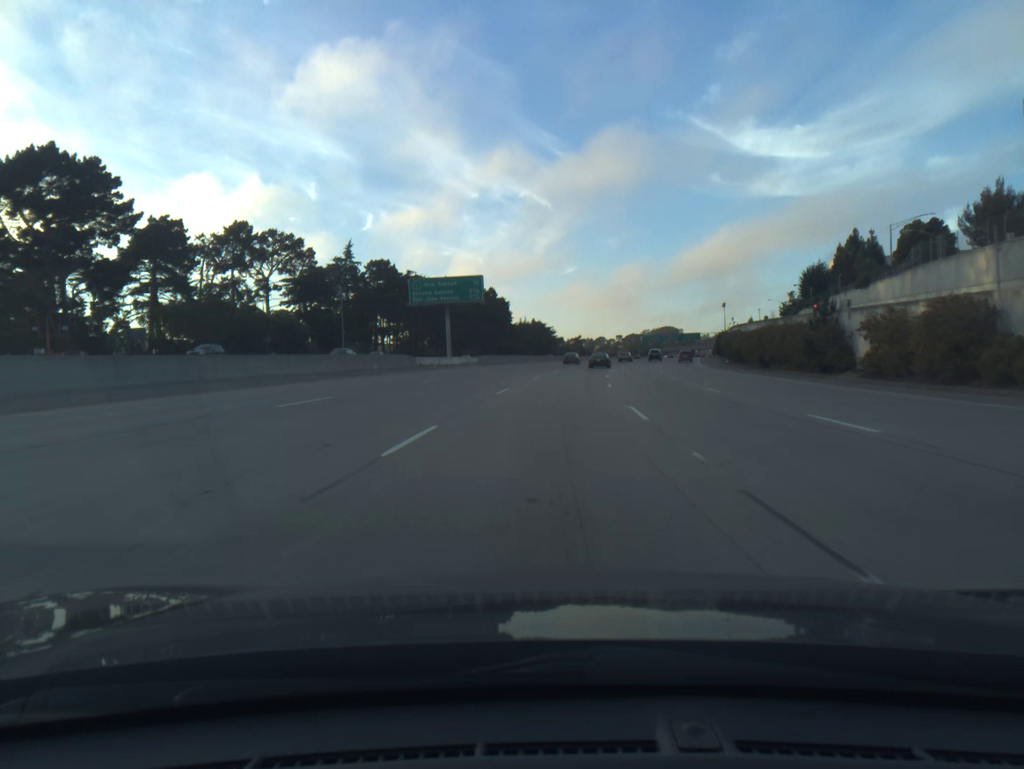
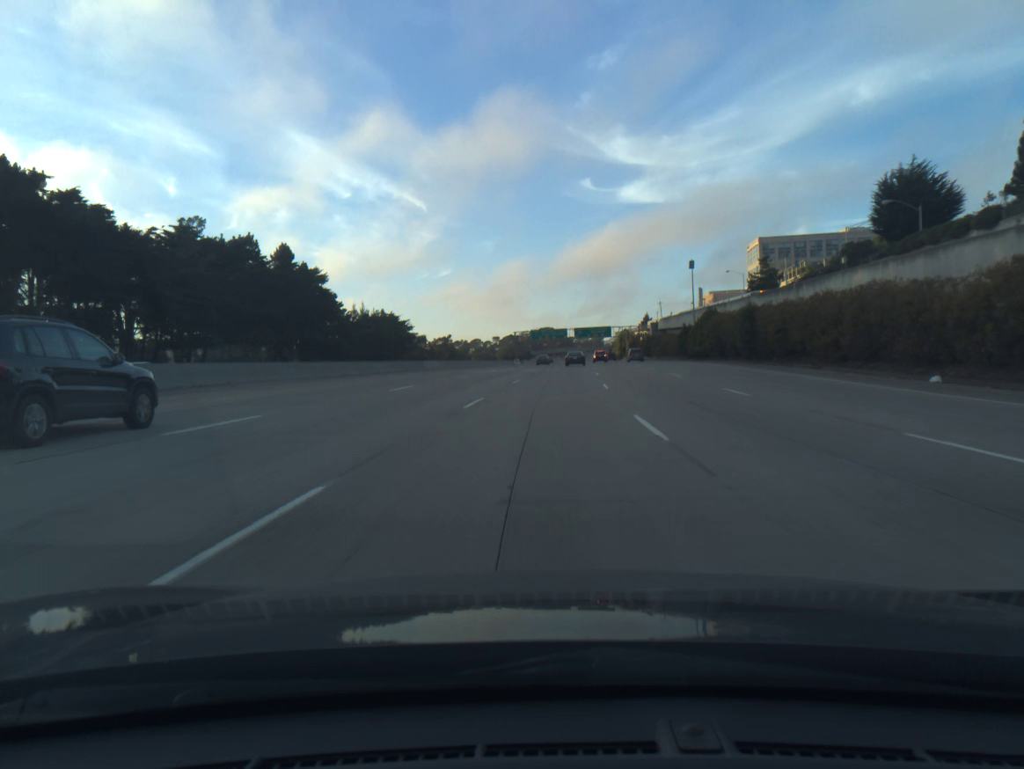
(+7.7, +91.1) m; +9°
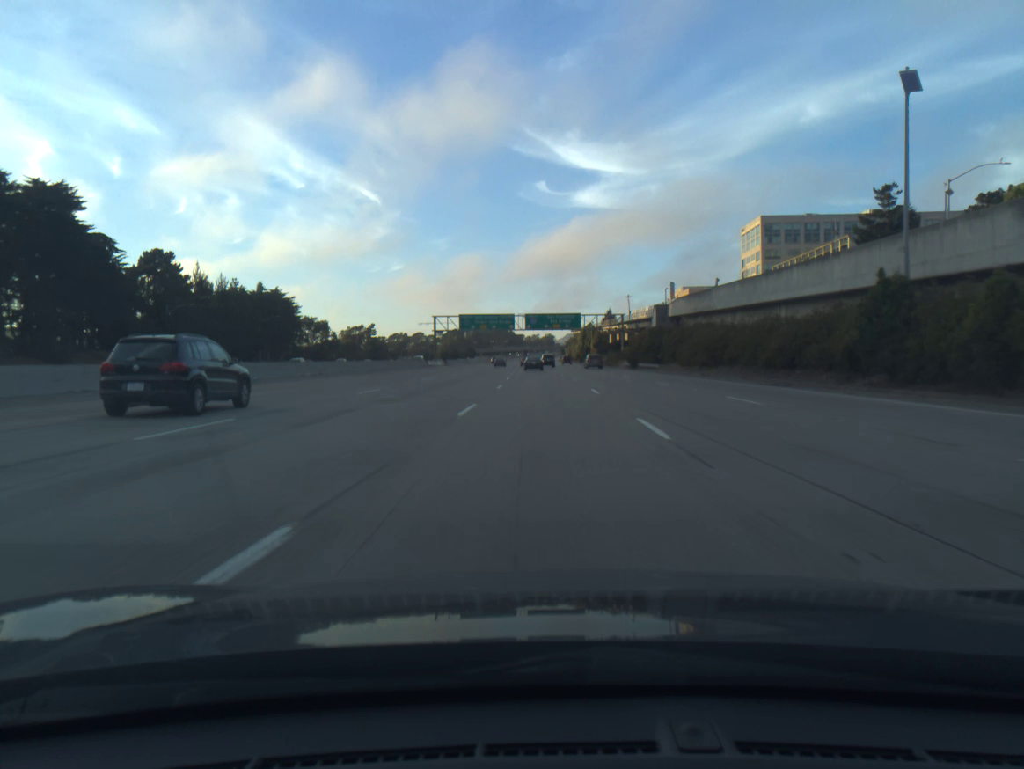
(+3.0, +73.1) m; +4°
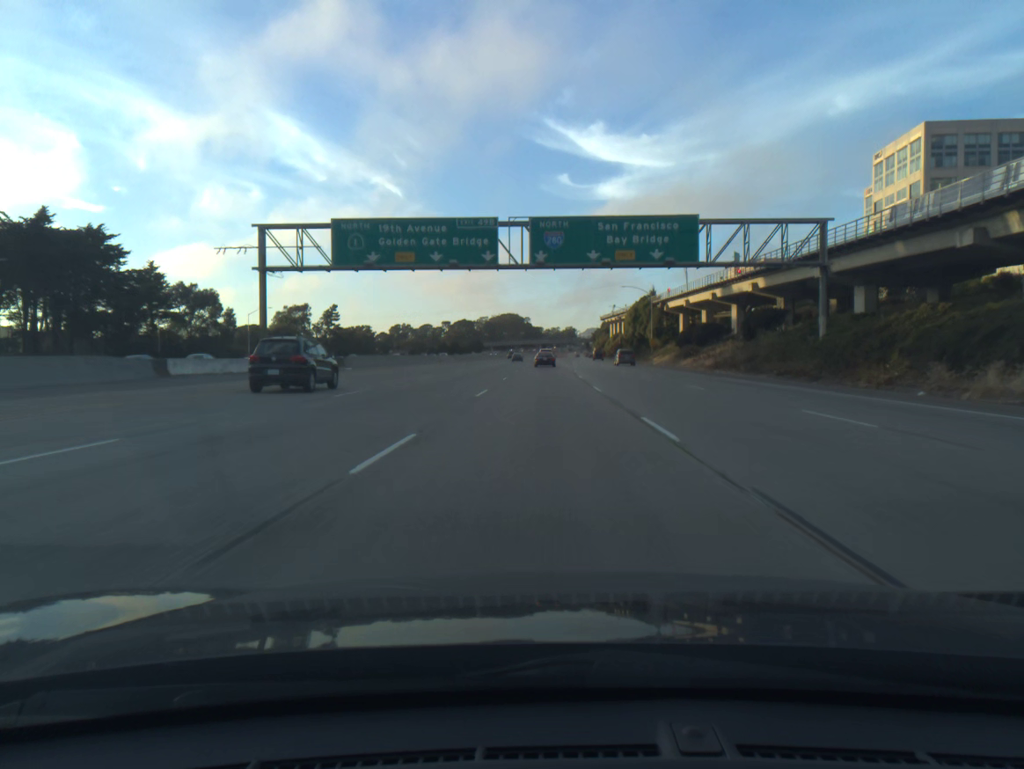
(-1.0, +91.9) m; -1°
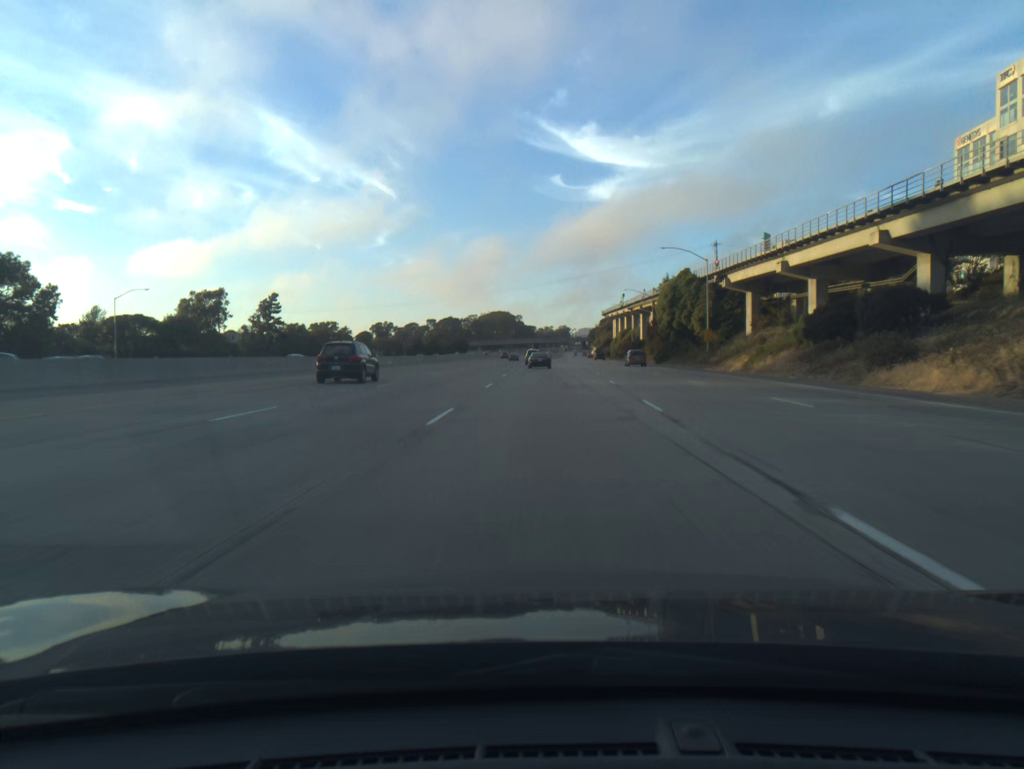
(+0.1, +51.8) m; +1°
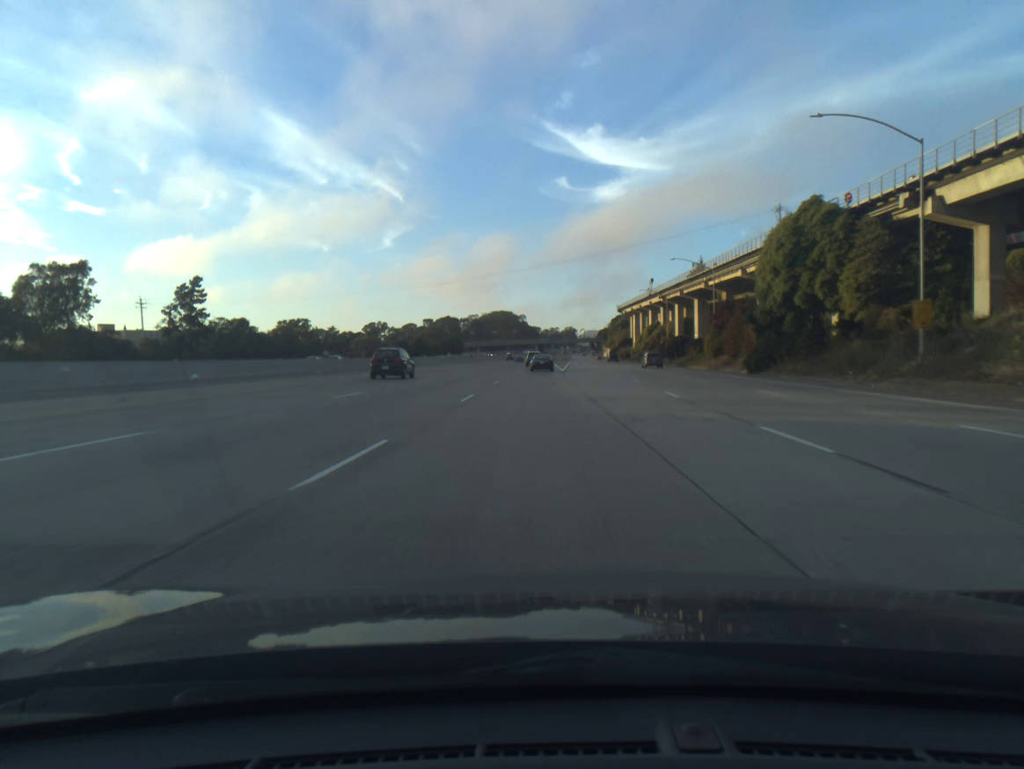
(+0.1, +49.3) m; 0°
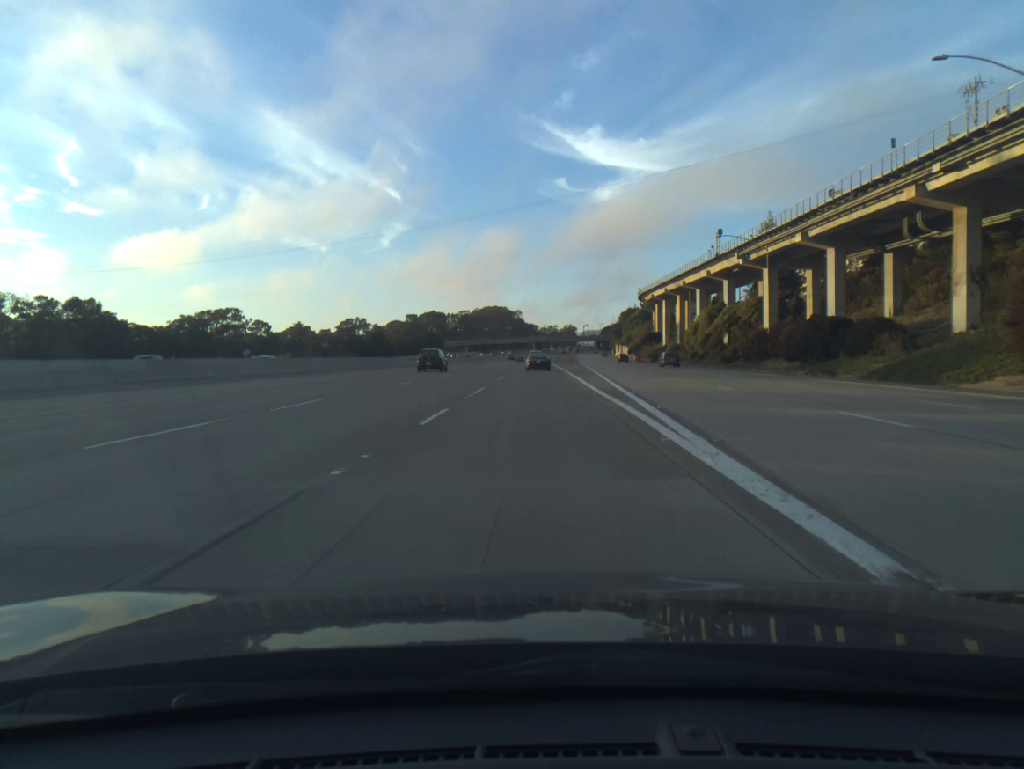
(-0.2, +64.5) m; 0°
